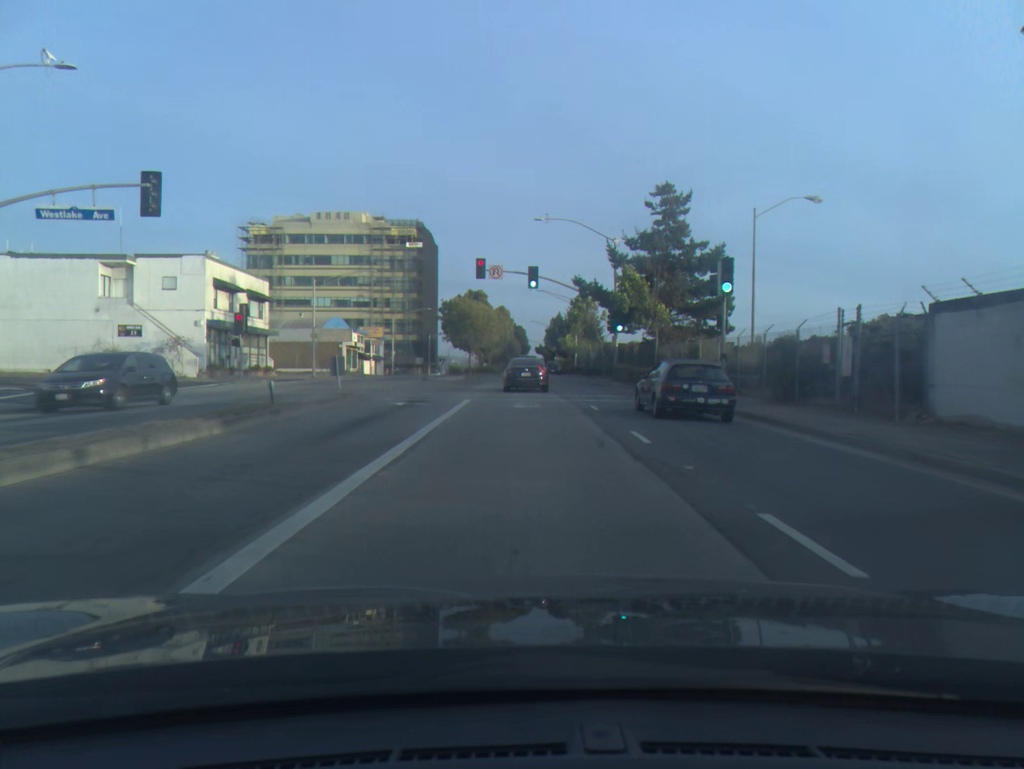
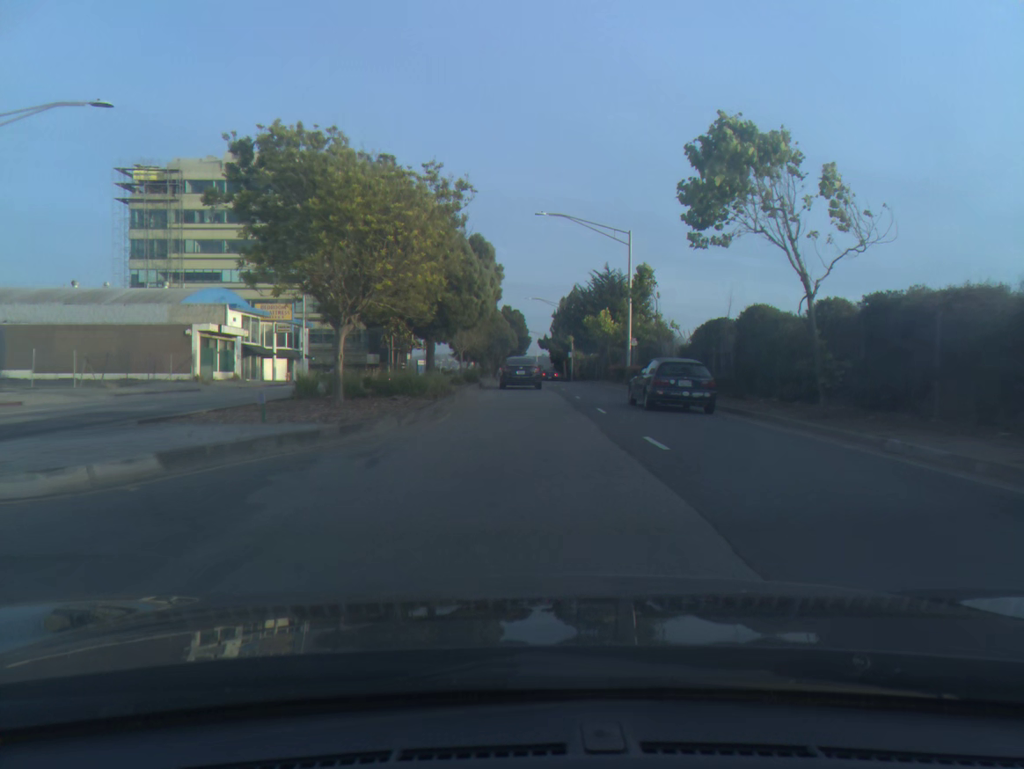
(+0.1, +43.4) m; 0°
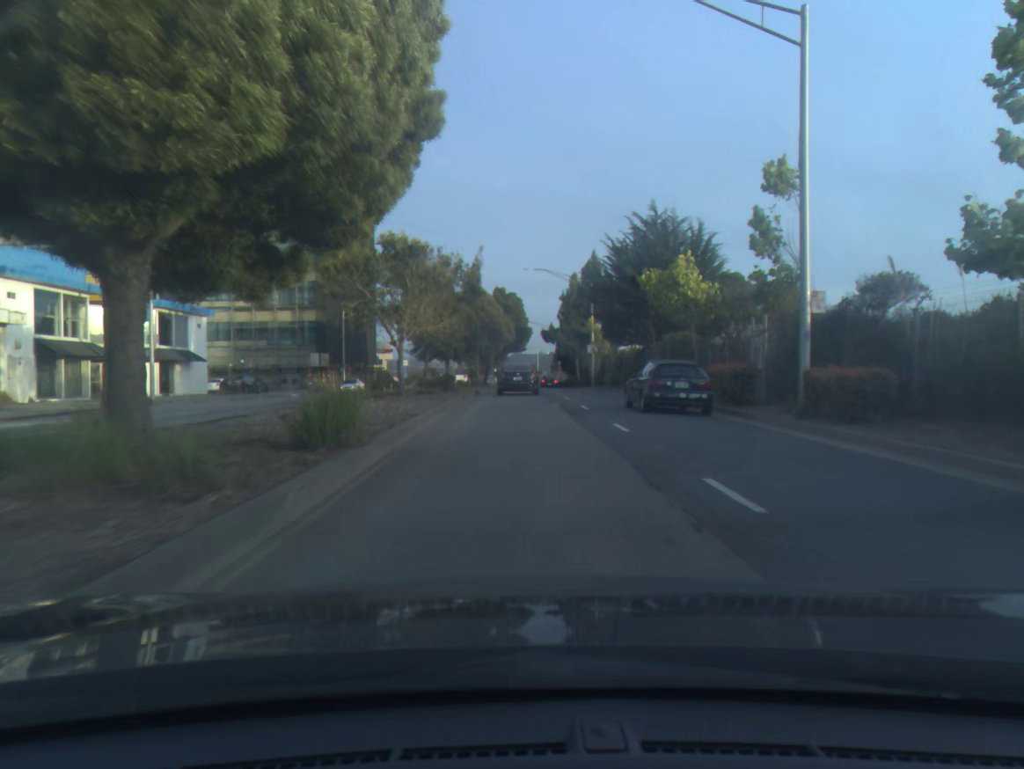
(0.0, +26.6) m; 0°
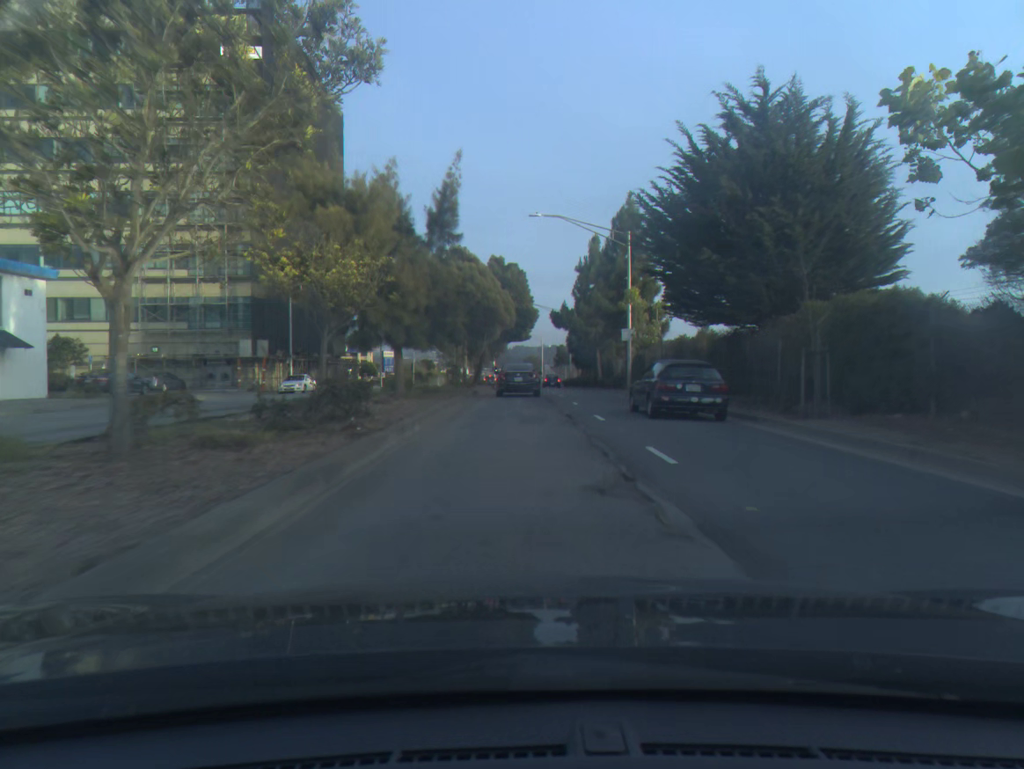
(0.0, +18.9) m; 0°
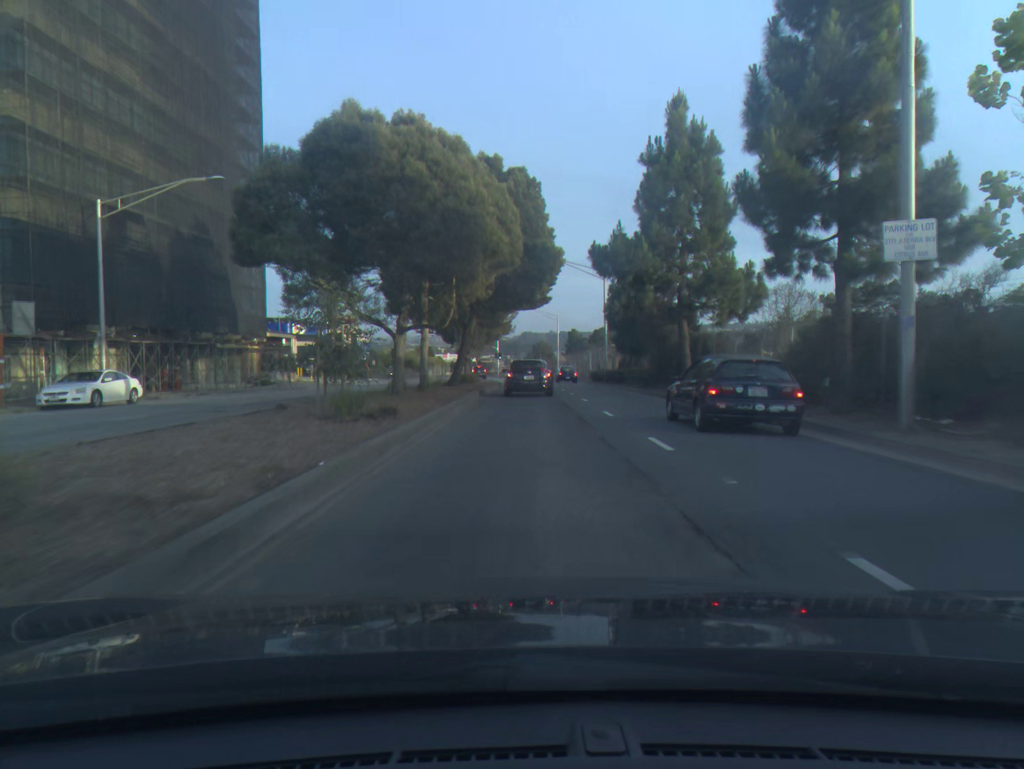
(-0.1, +29.1) m; -1°
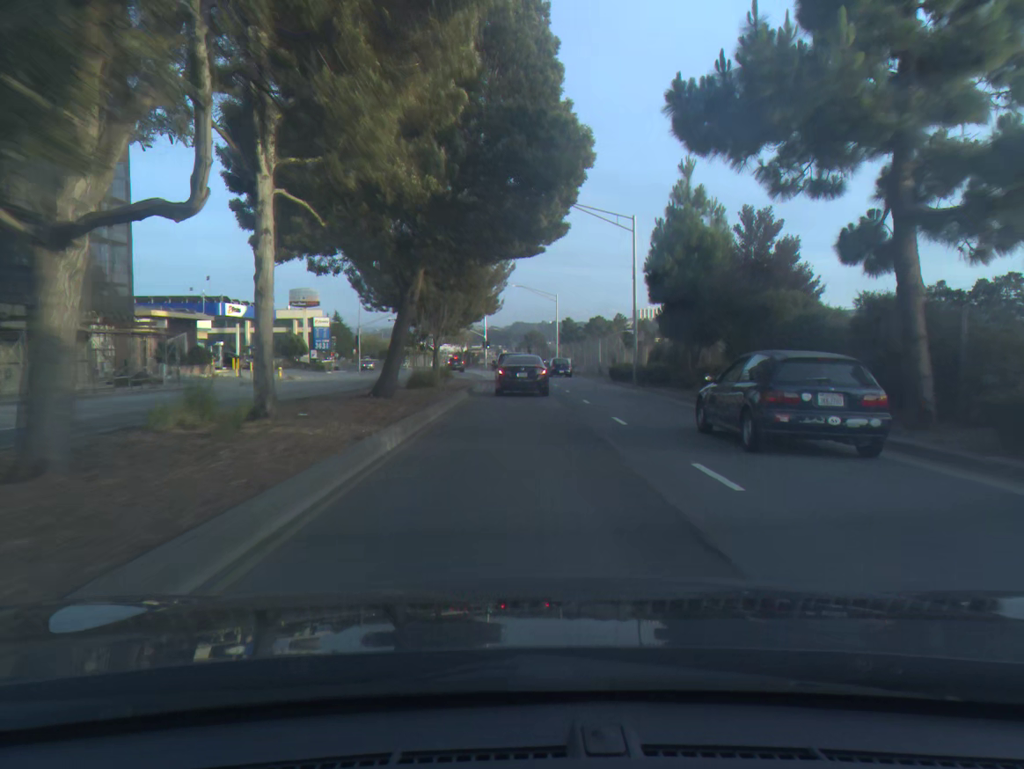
(+0.1, +18.3) m; +1°
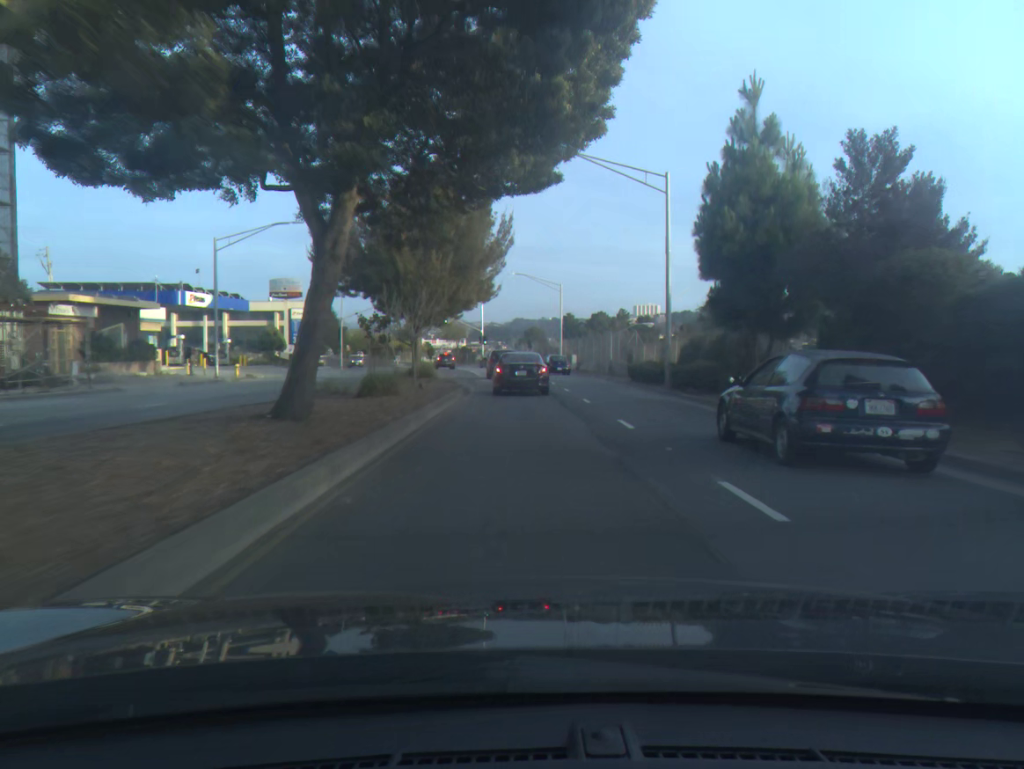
(0.0, +8.6) m; 0°
